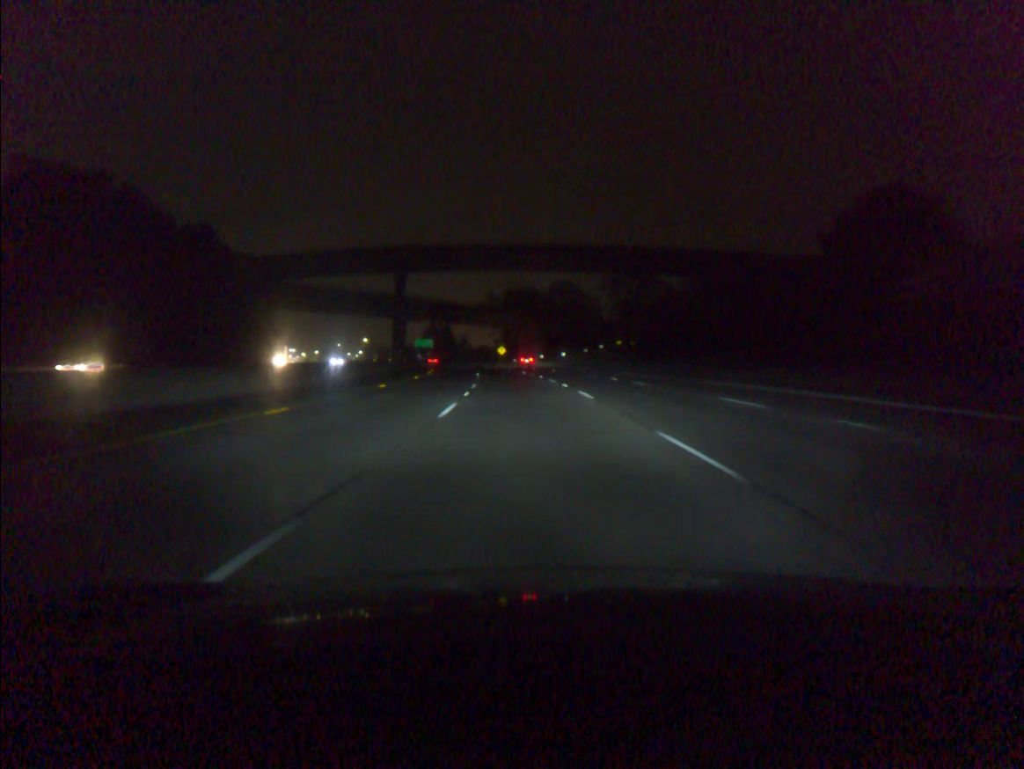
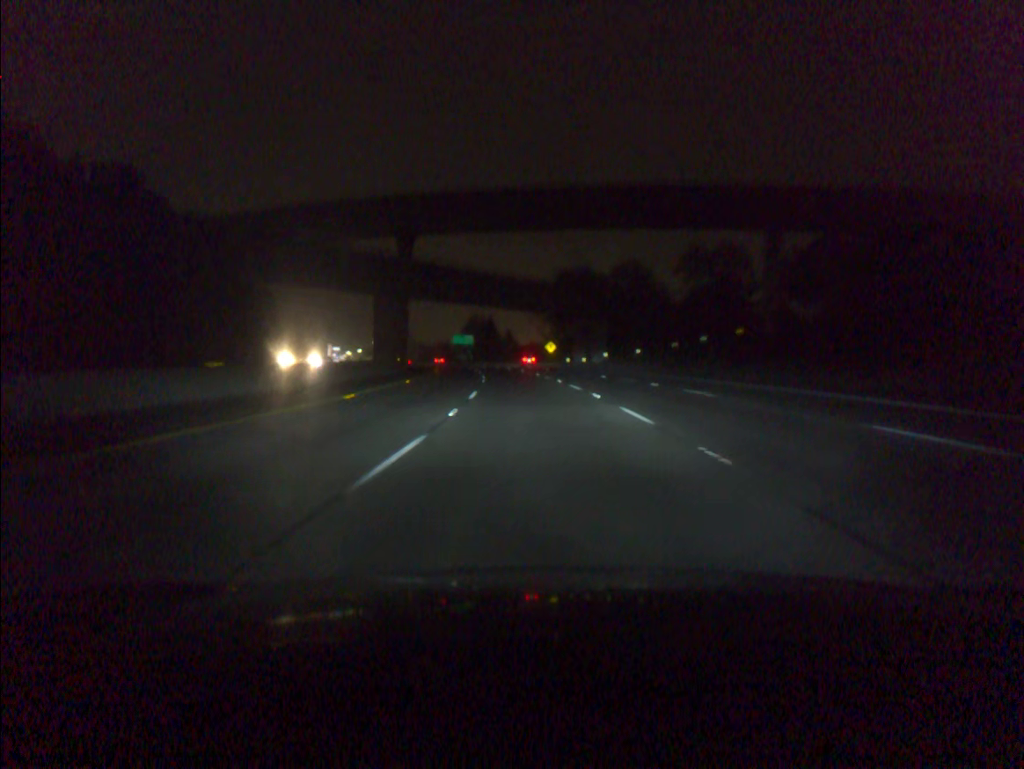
(-1.2, +37.7) m; -4°
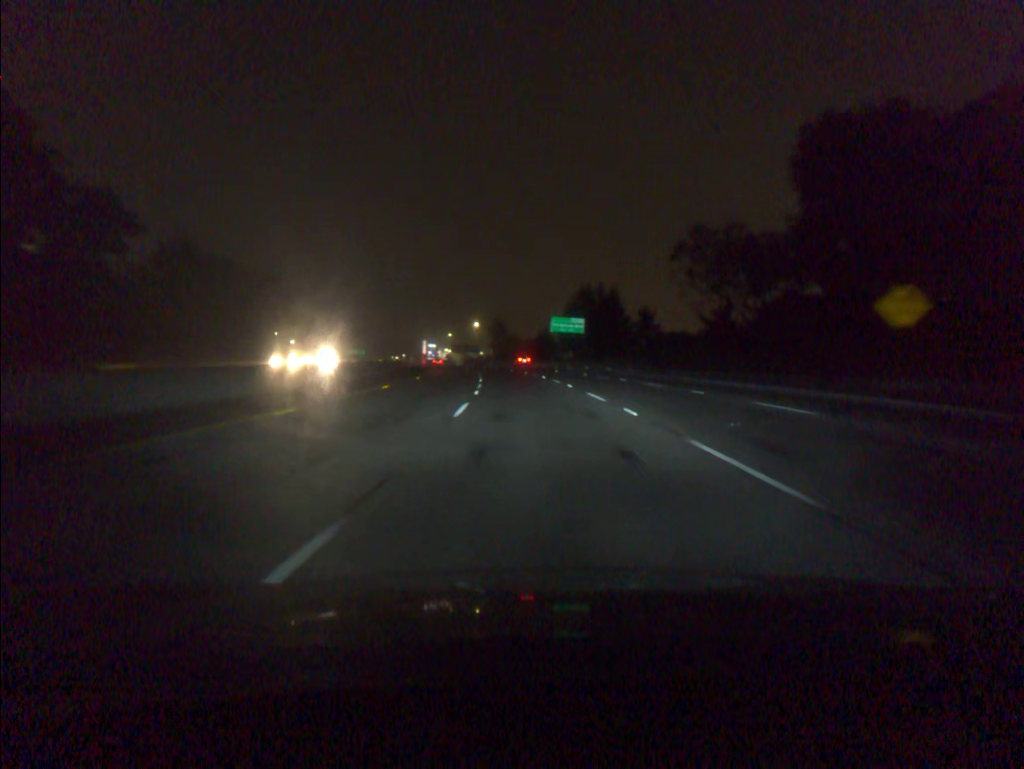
(-7.1, +94.2) m; -8°
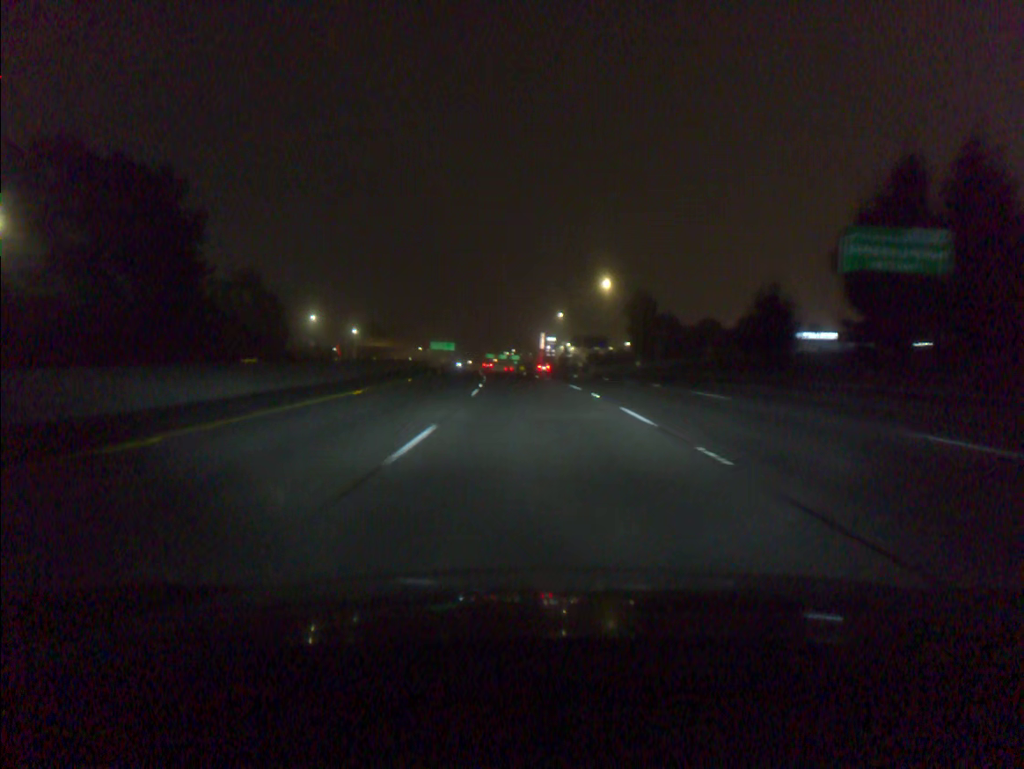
(-7.5, +94.4) m; -9°
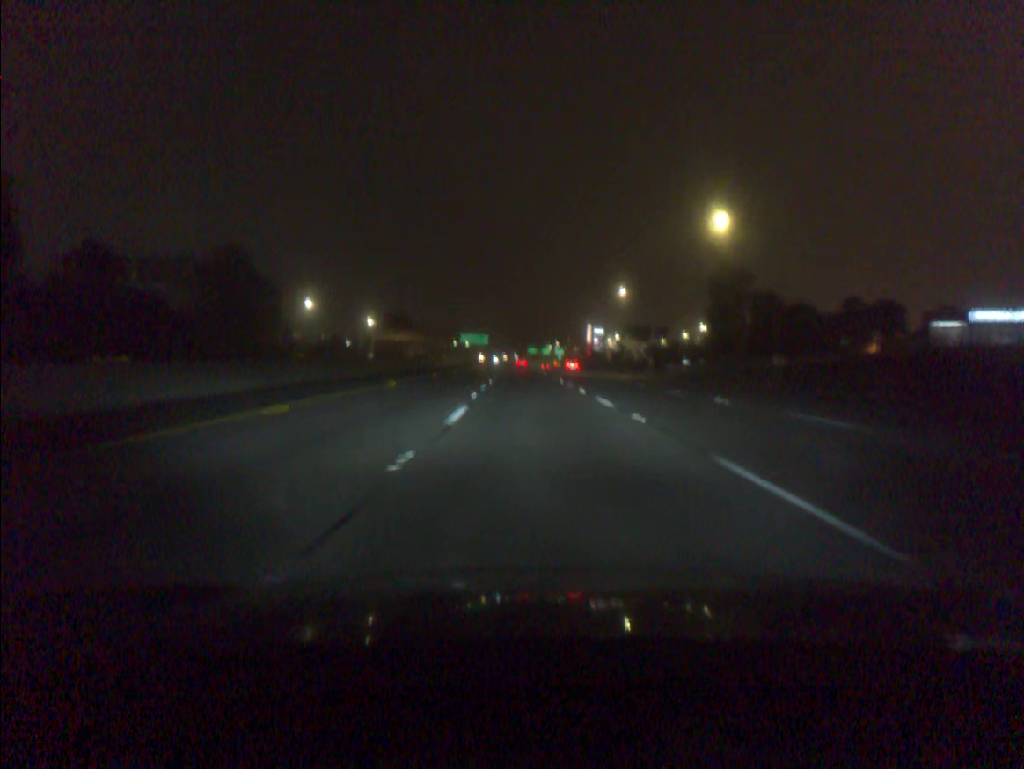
(-1.1, +37.8) m; -3°
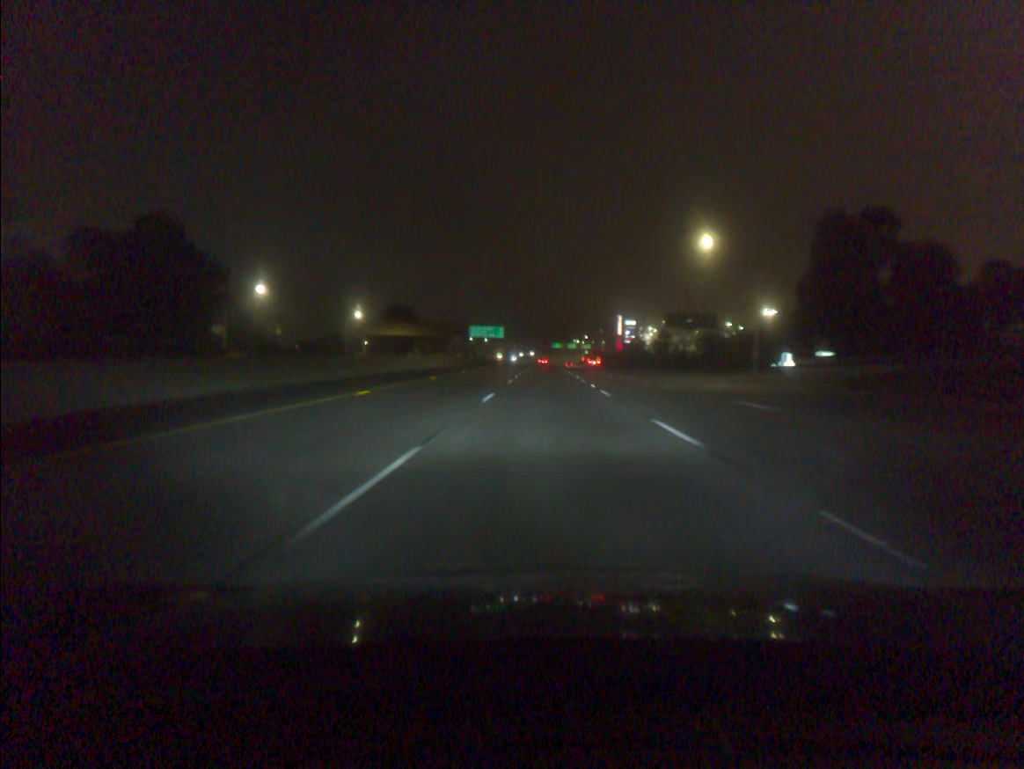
(-0.7, +37.9) m; -2°
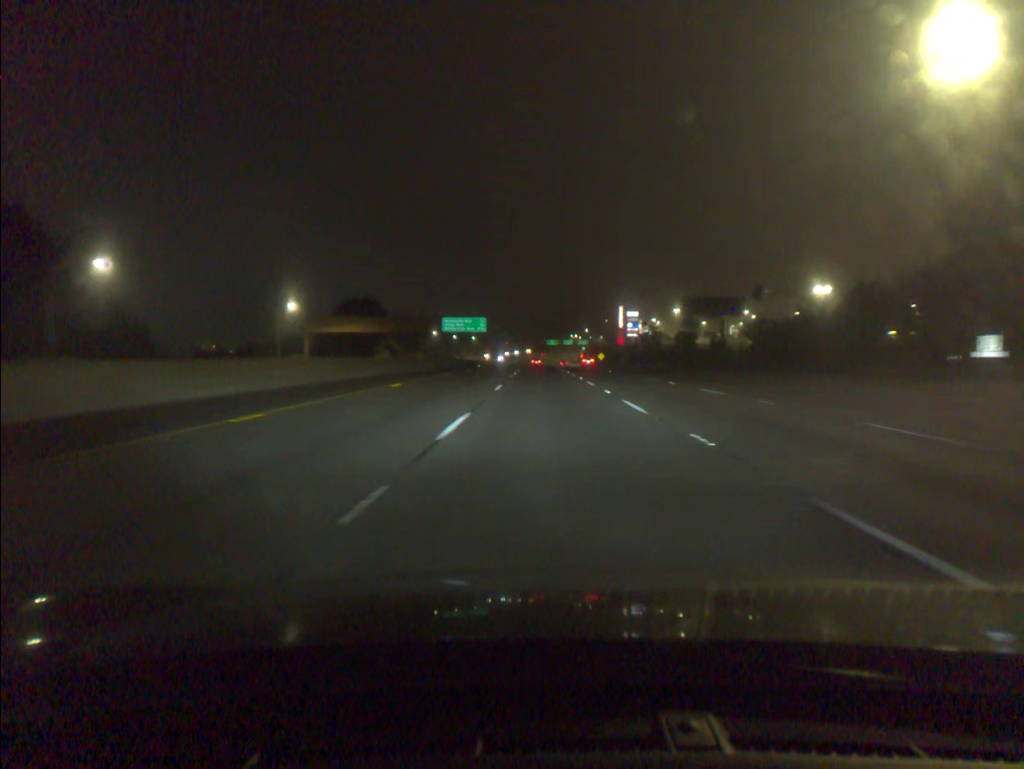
(+0.1, +38.0) m; 0°
